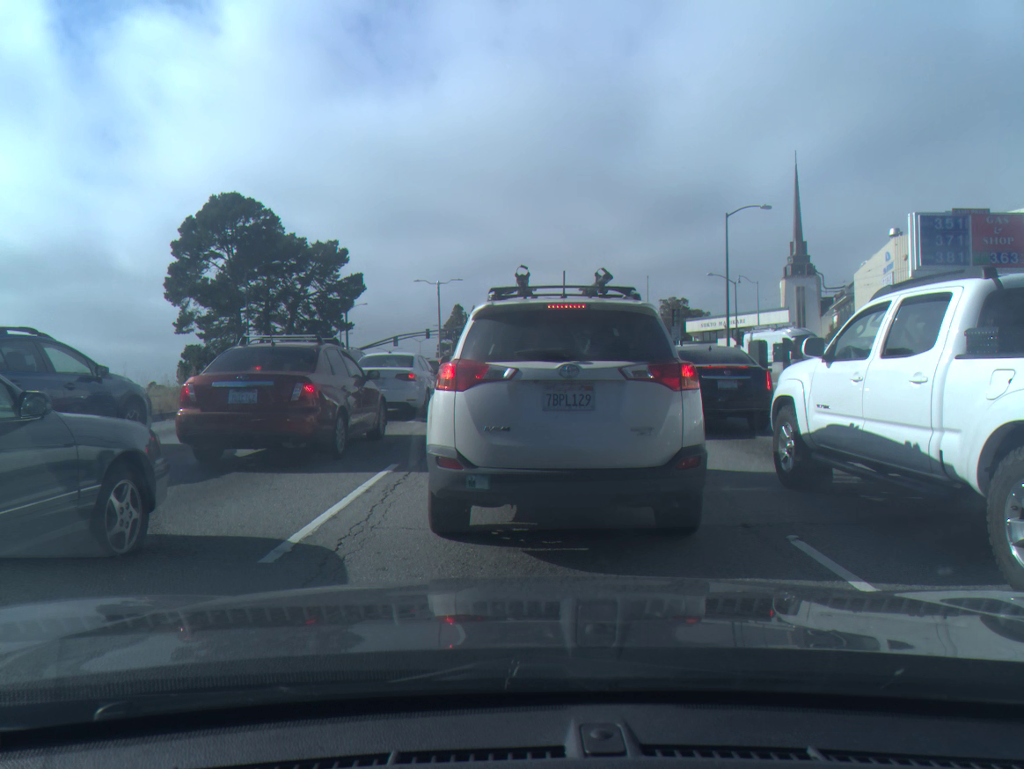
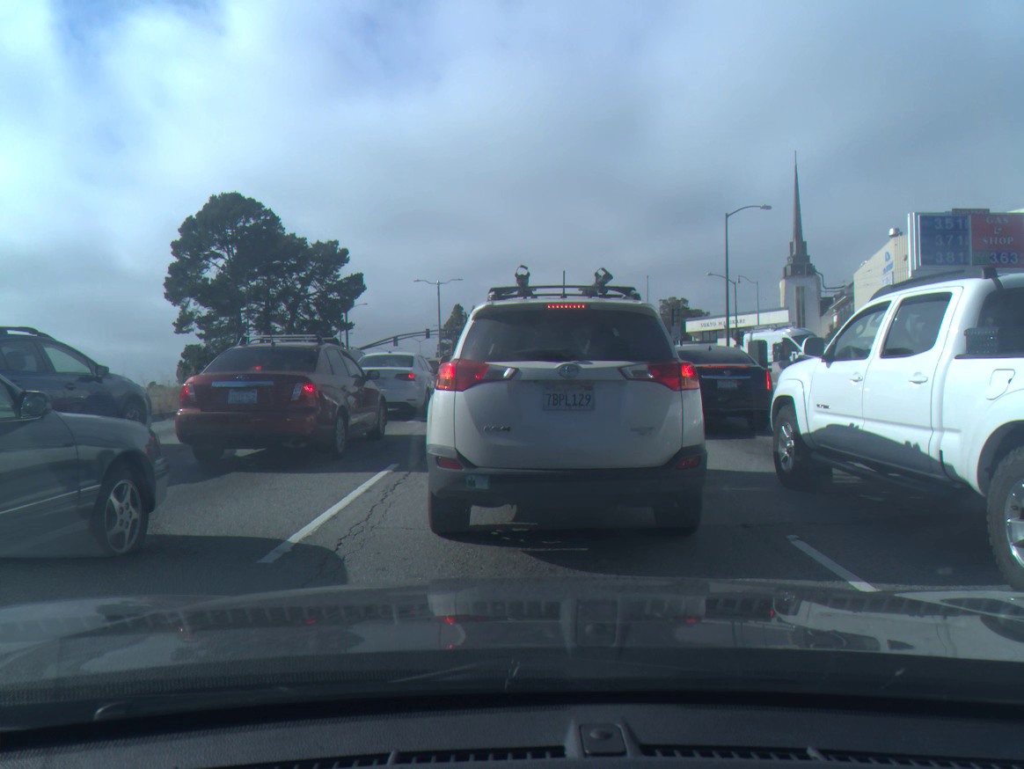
(0.0, 0.0) m; 0°
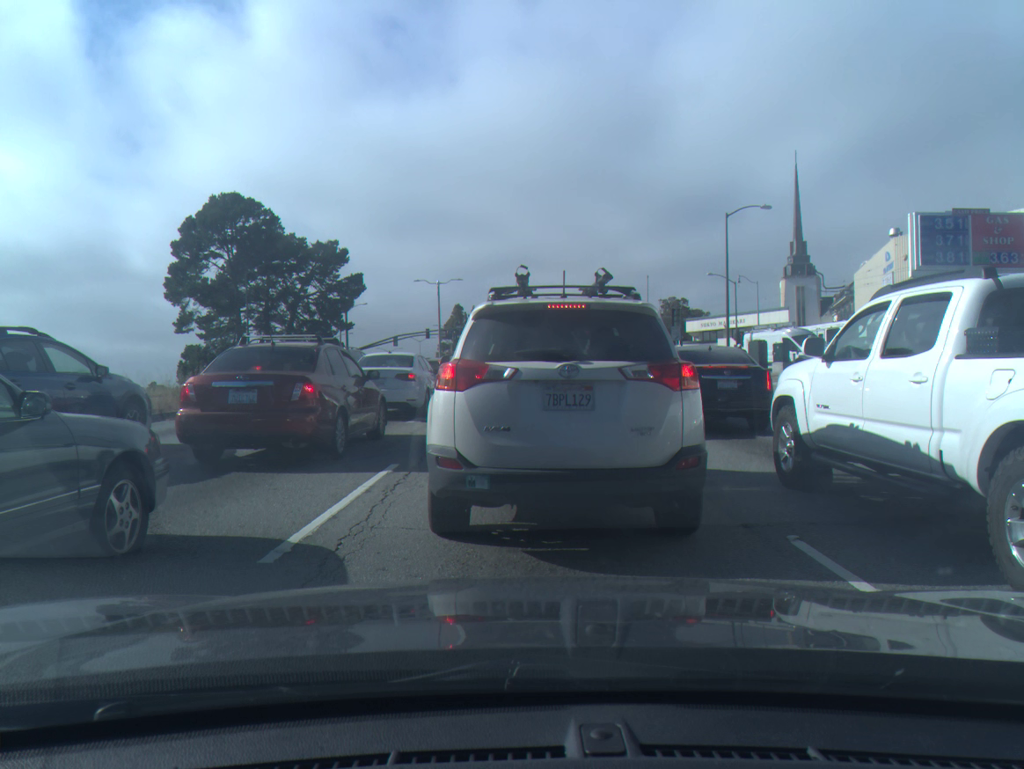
(0.0, 0.0) m; 0°
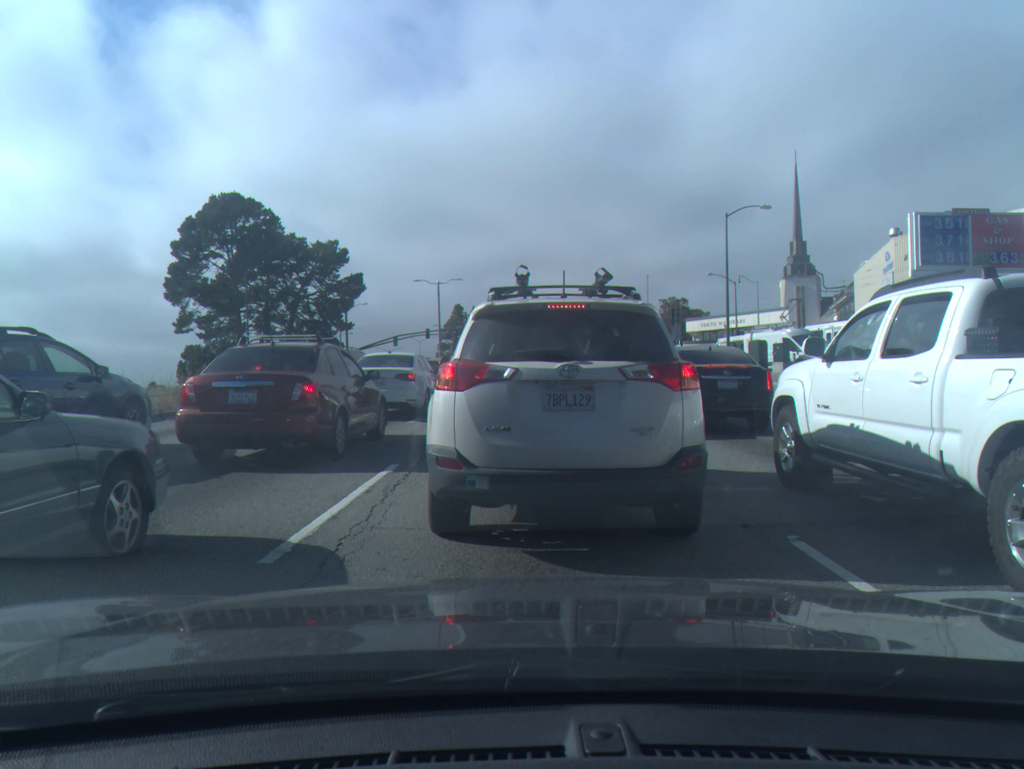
(0.0, 0.0) m; 0°
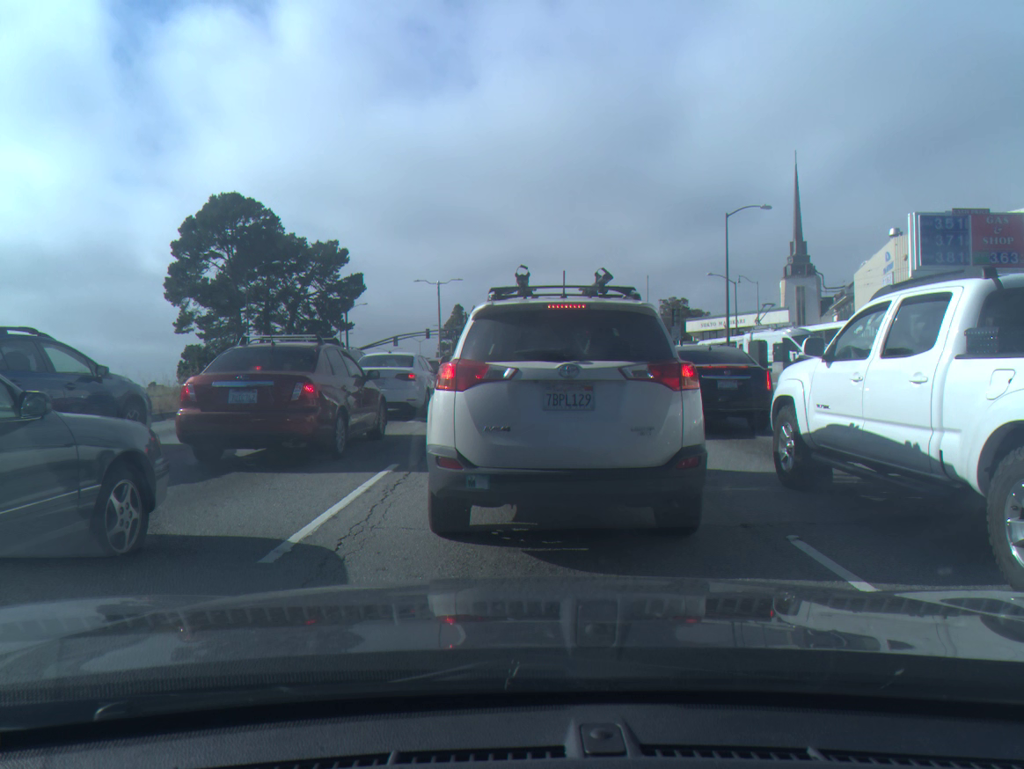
(0.0, 0.0) m; 0°
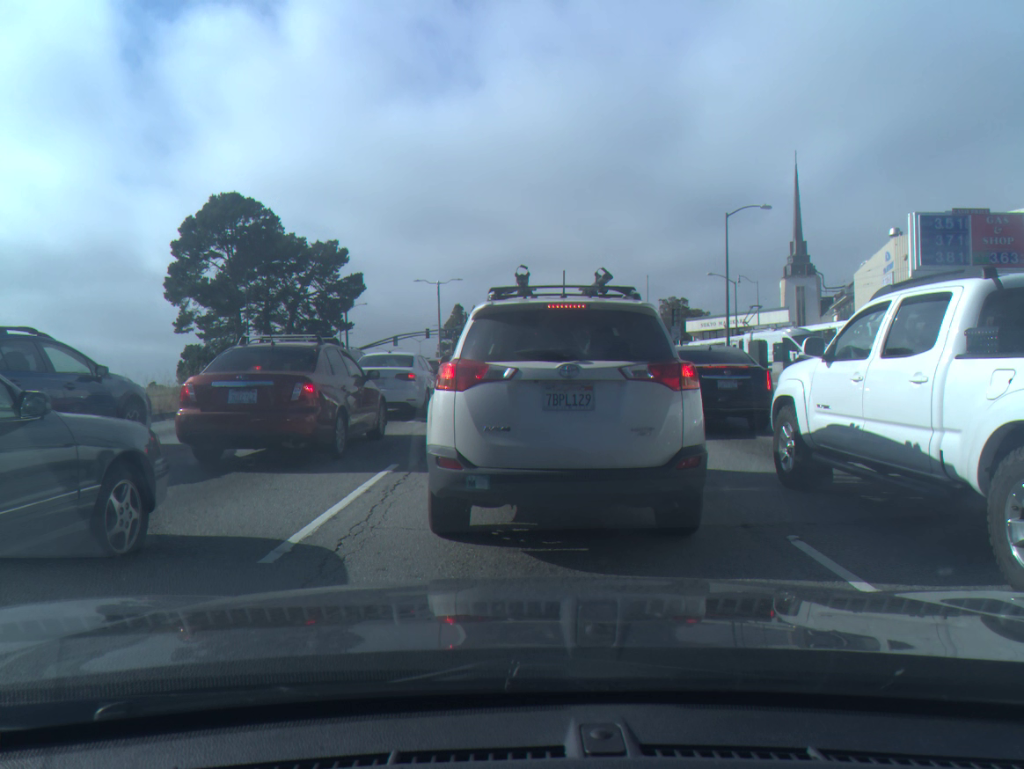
(0.0, 0.0) m; 0°
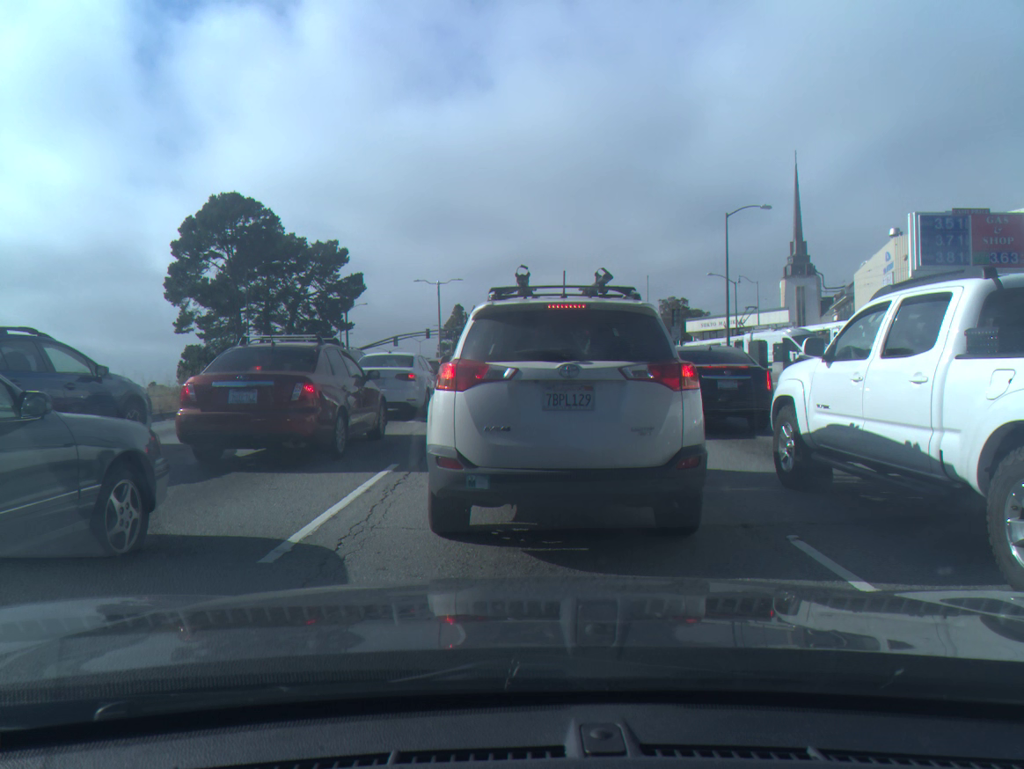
(0.0, -0.1) m; 0°
